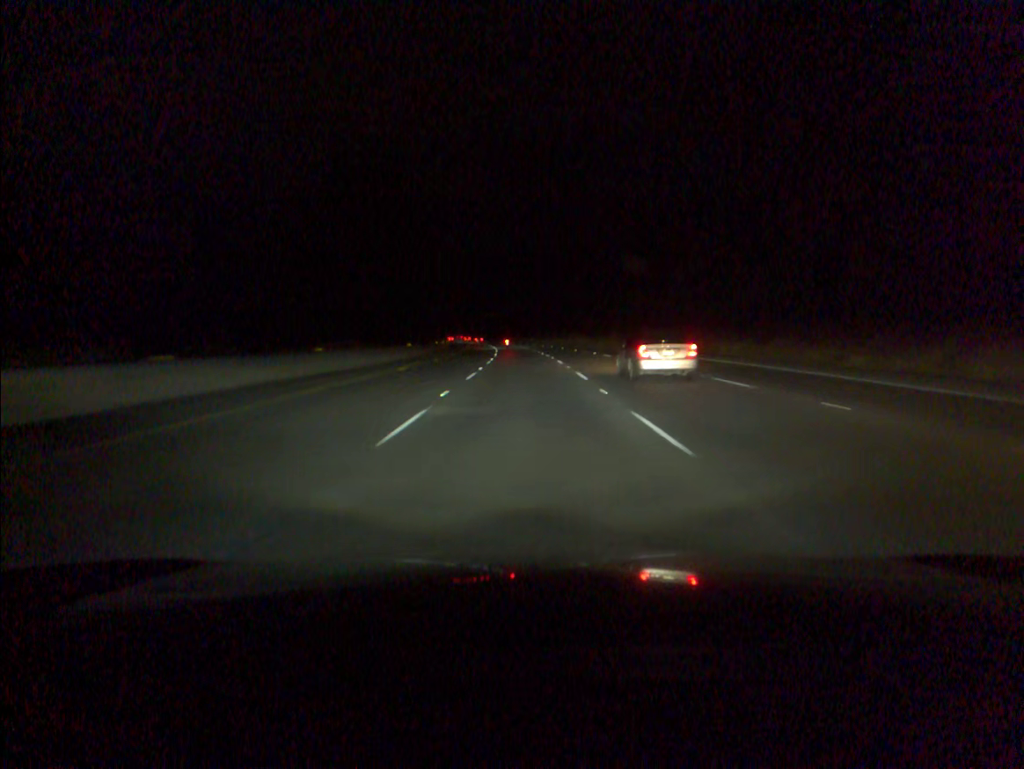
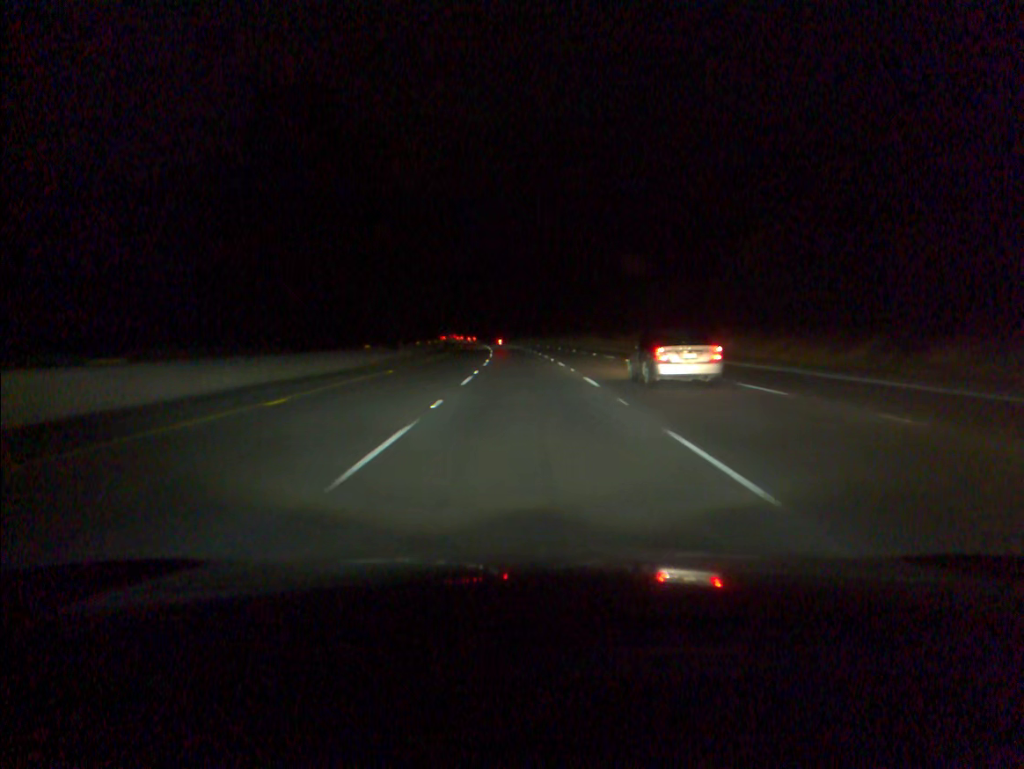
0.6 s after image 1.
(0.0, +17.5) m; 0°
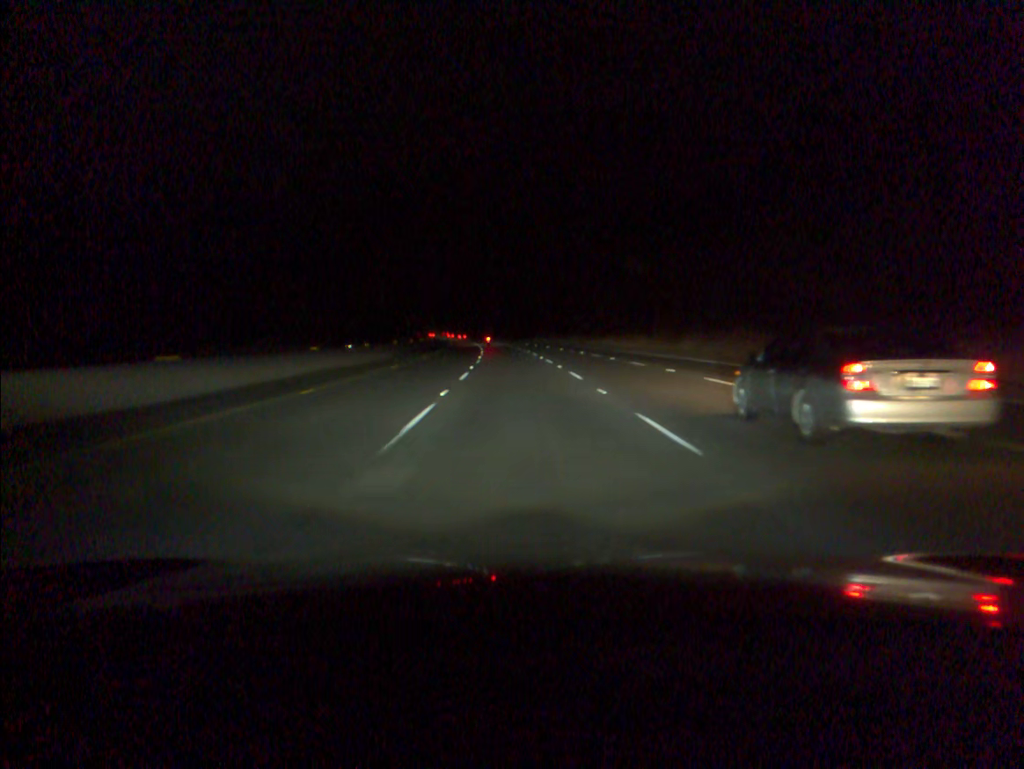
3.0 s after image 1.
(-1.0, +70.0) m; -2°
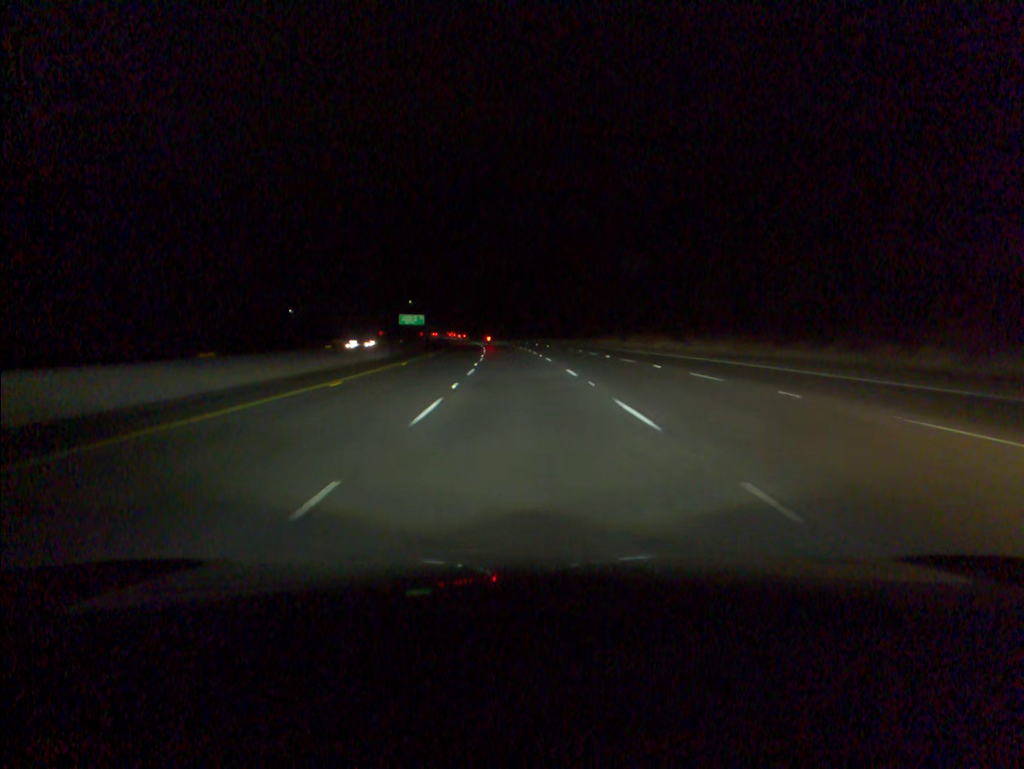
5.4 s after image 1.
(-1.9, +70.4) m; -3°
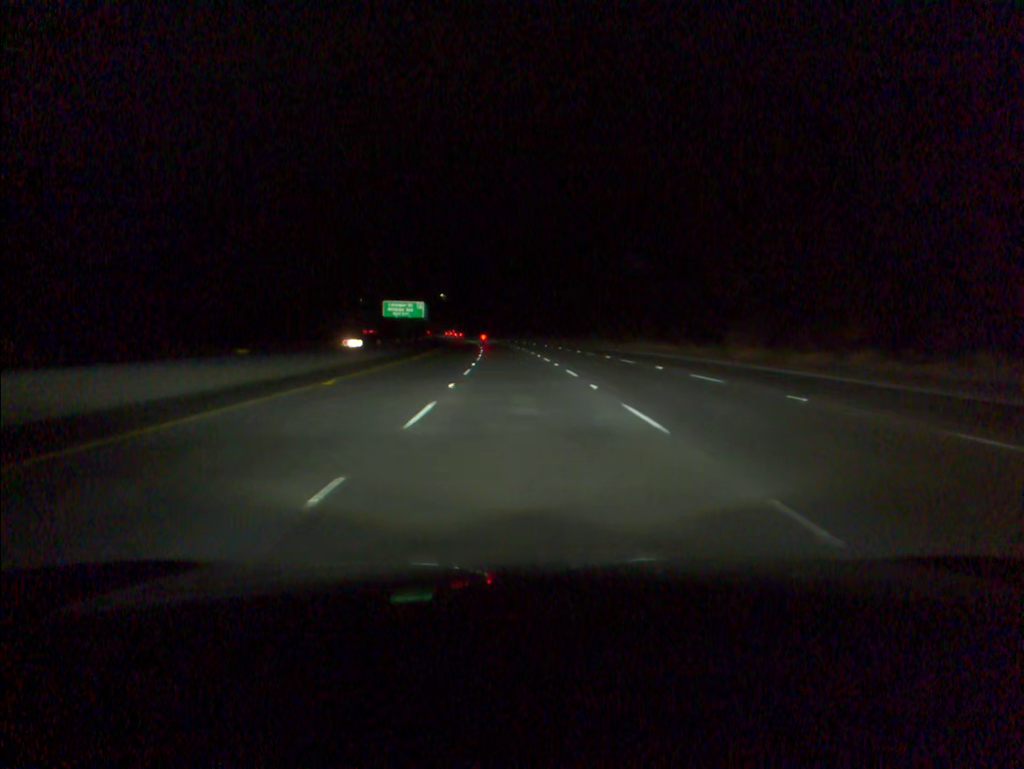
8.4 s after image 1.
(-2.7, +87.6) m; -4°
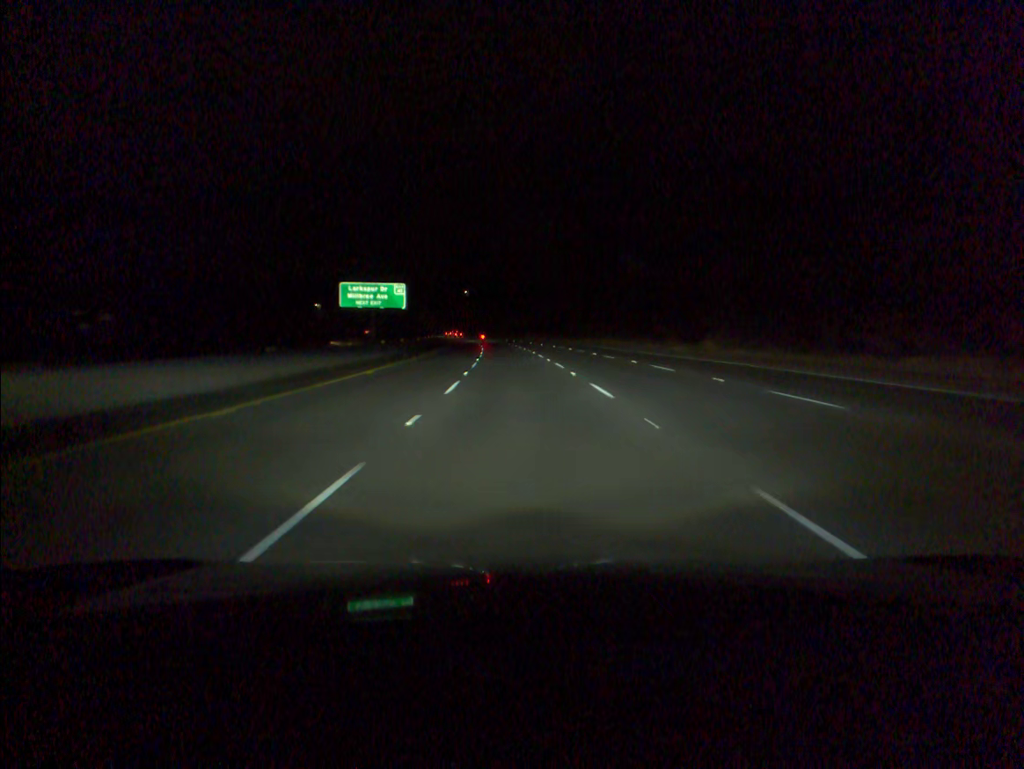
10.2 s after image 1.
(-1.0, +52.2) m; -2°
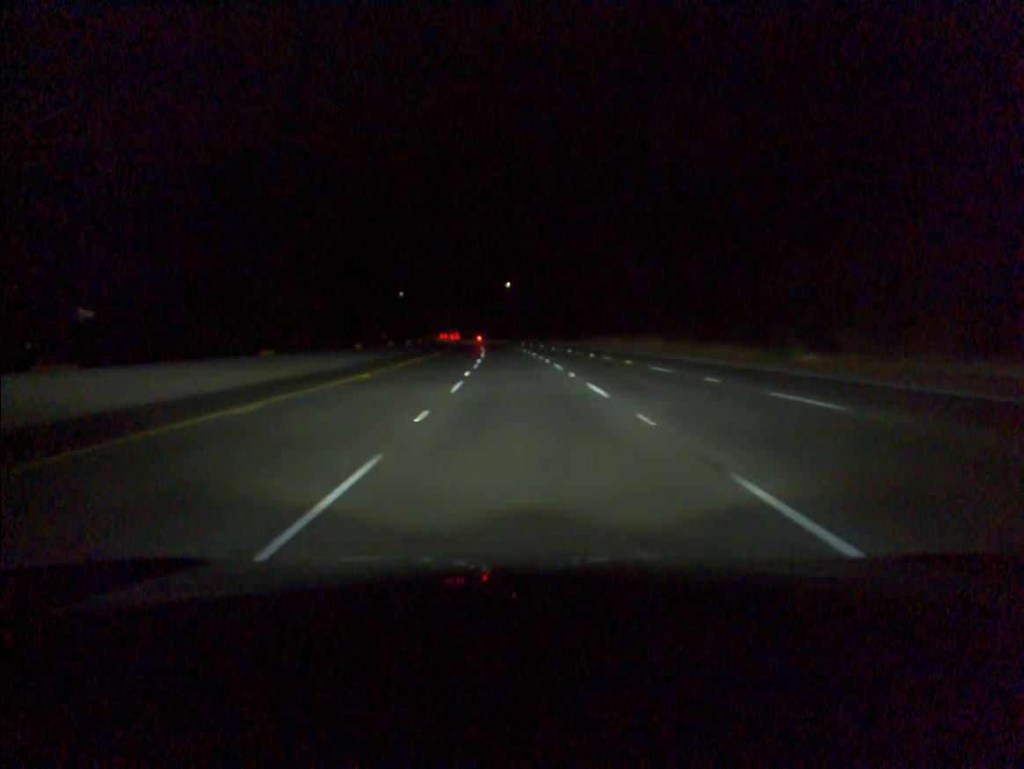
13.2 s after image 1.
(-2.8, +86.8) m; -4°
